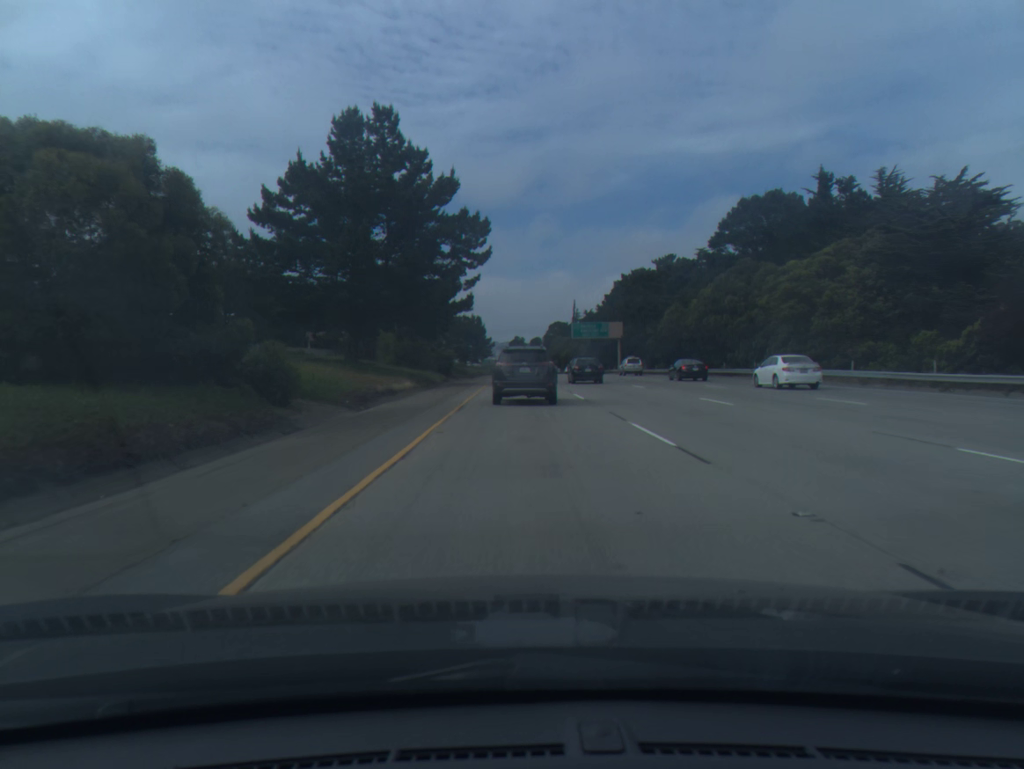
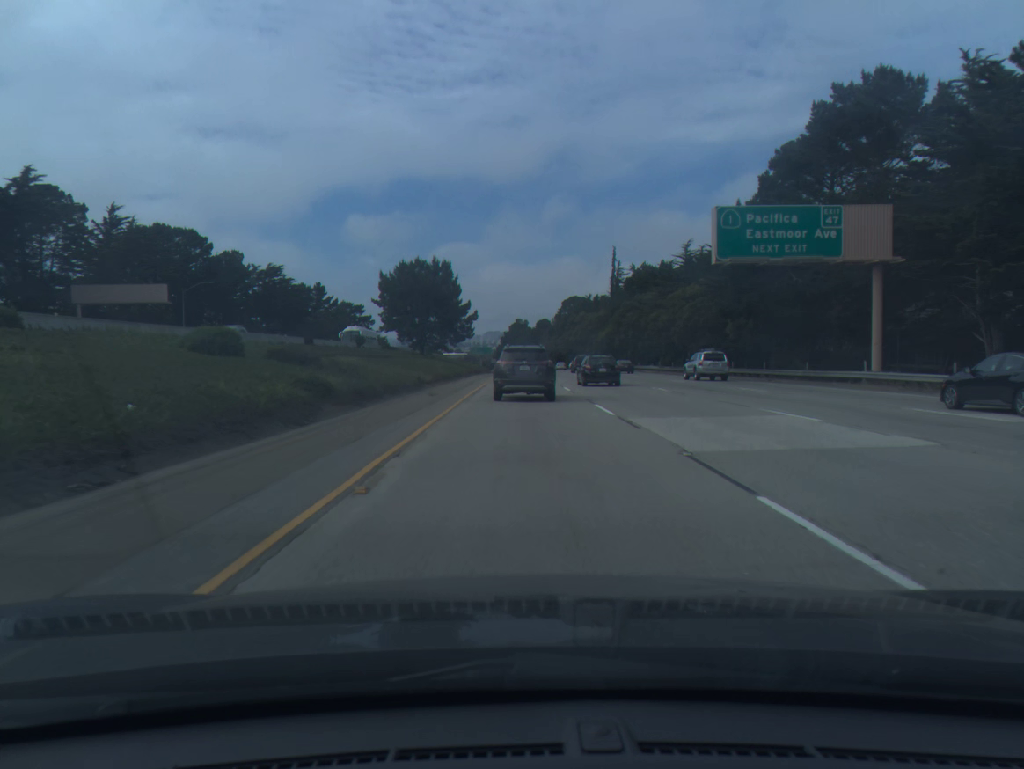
(-0.4, +93.9) m; 0°
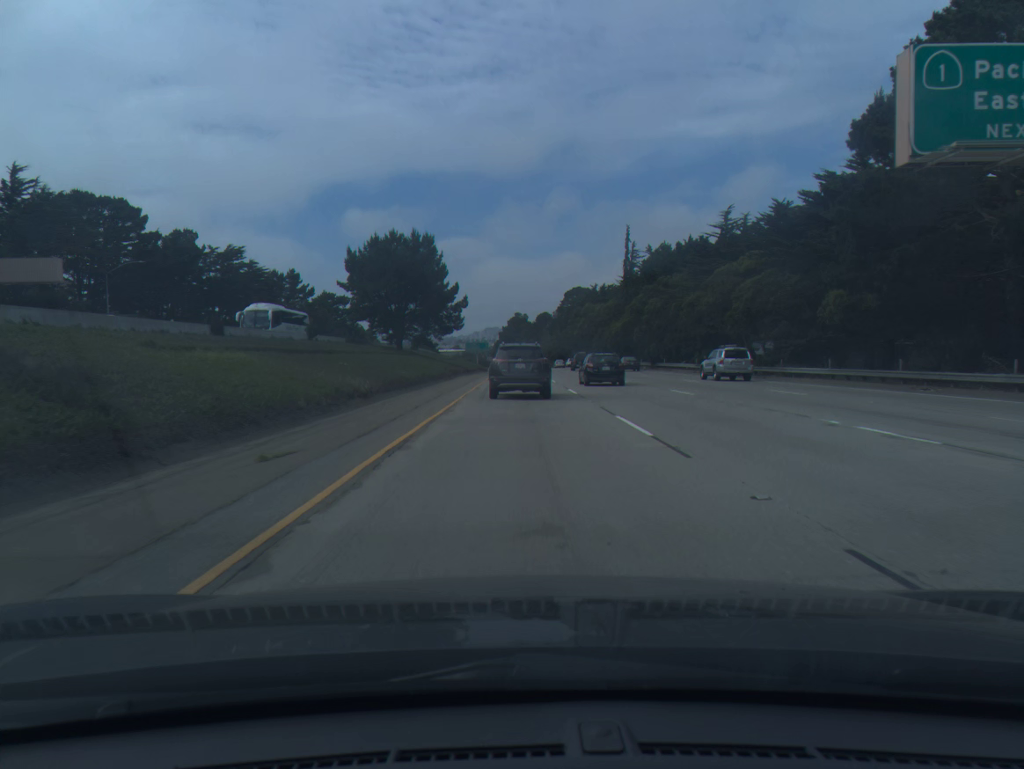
(0.0, +18.9) m; 0°
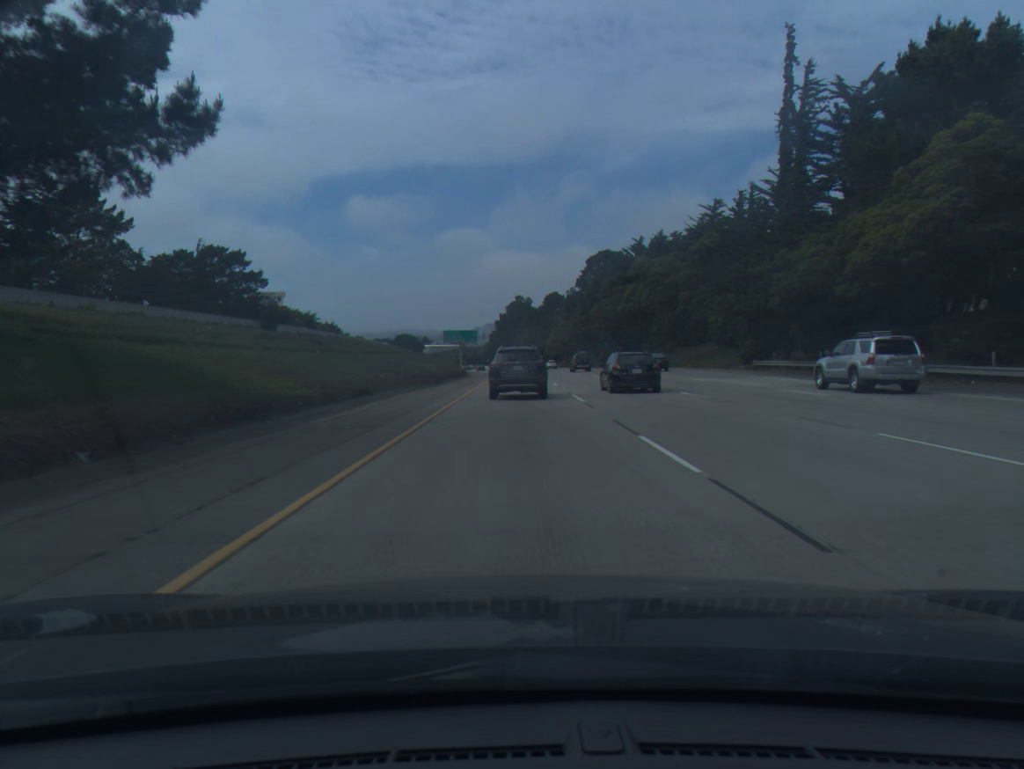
(-0.2, +75.4) m; 0°
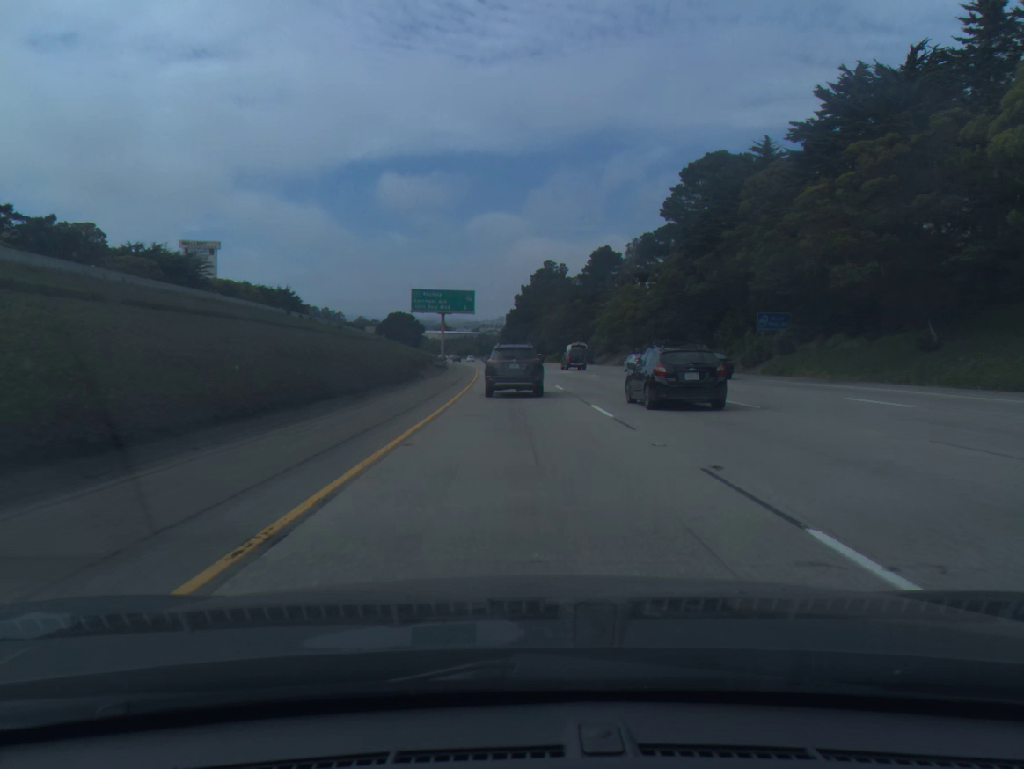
(-0.7, +77.4) m; -2°
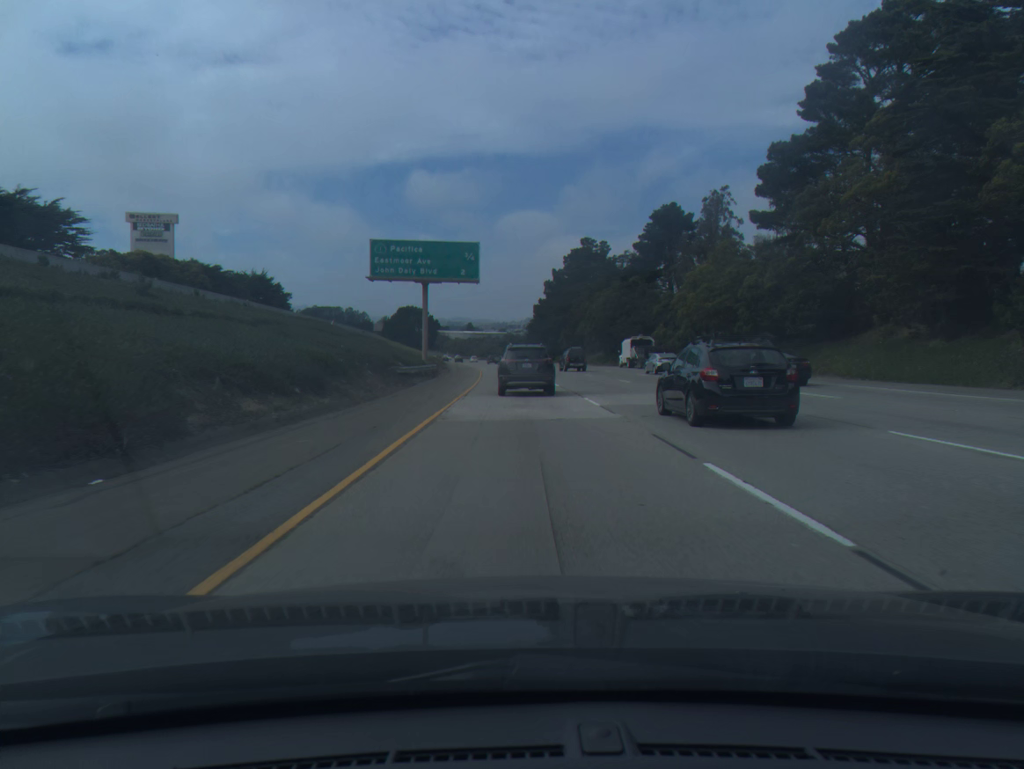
(-0.6, +39.0) m; -2°
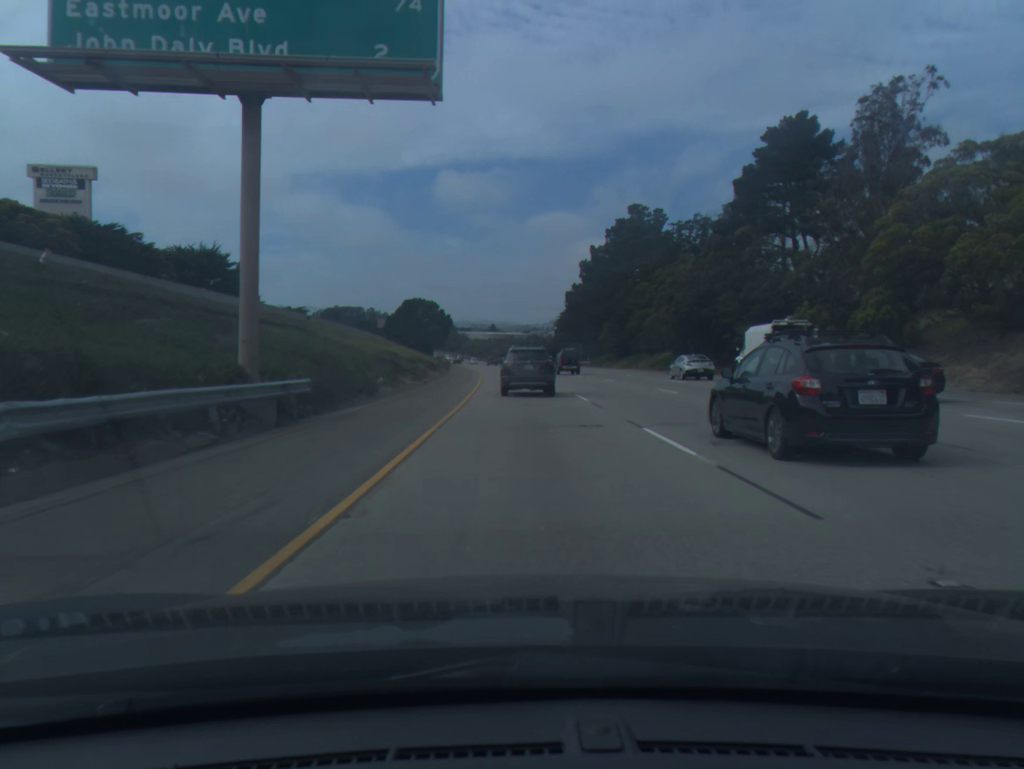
(-0.7, +38.9) m; -2°
